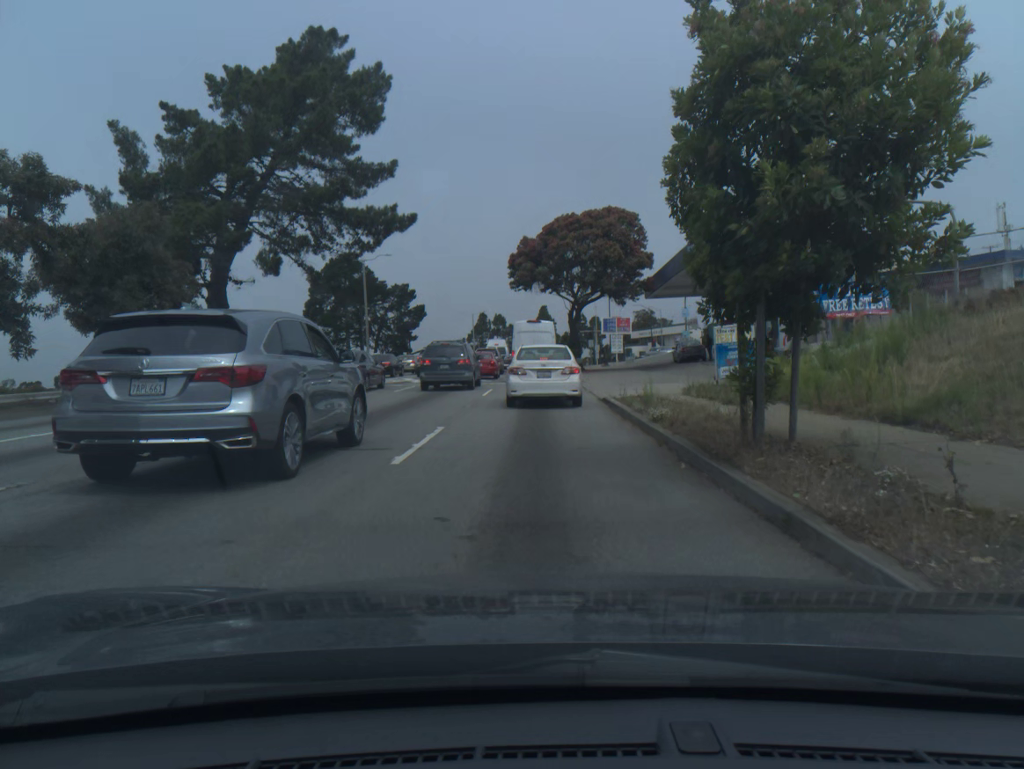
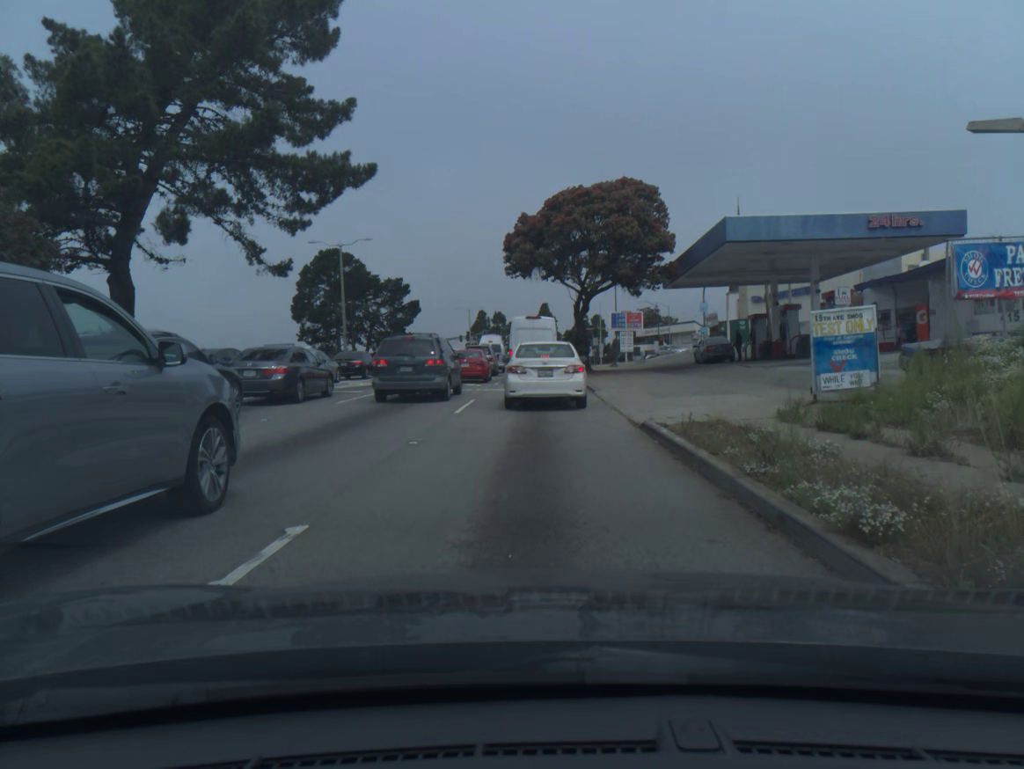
(0.0, +7.8) m; 0°
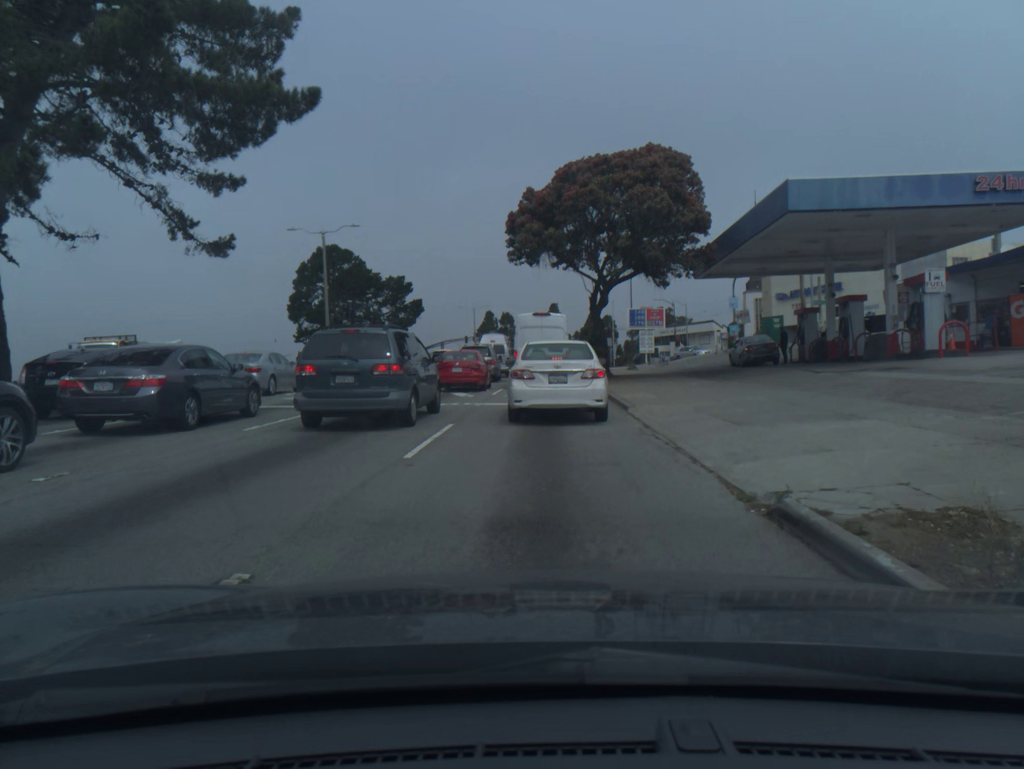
(0.0, +6.7) m; -1°
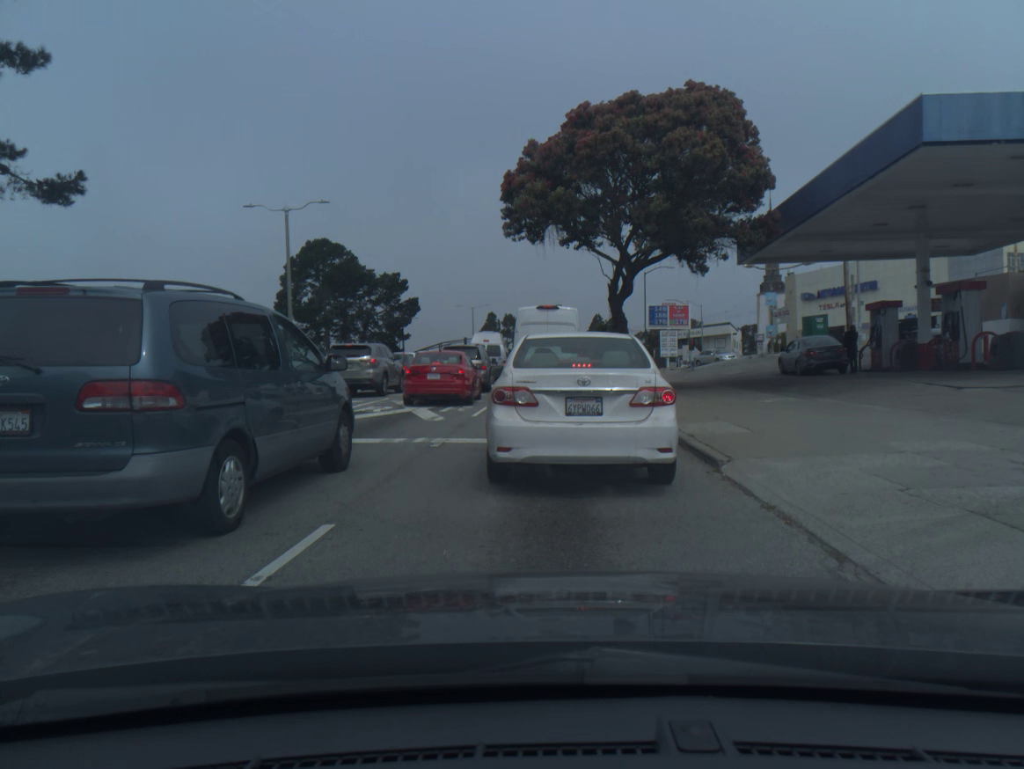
(0.0, +8.1) m; +1°
